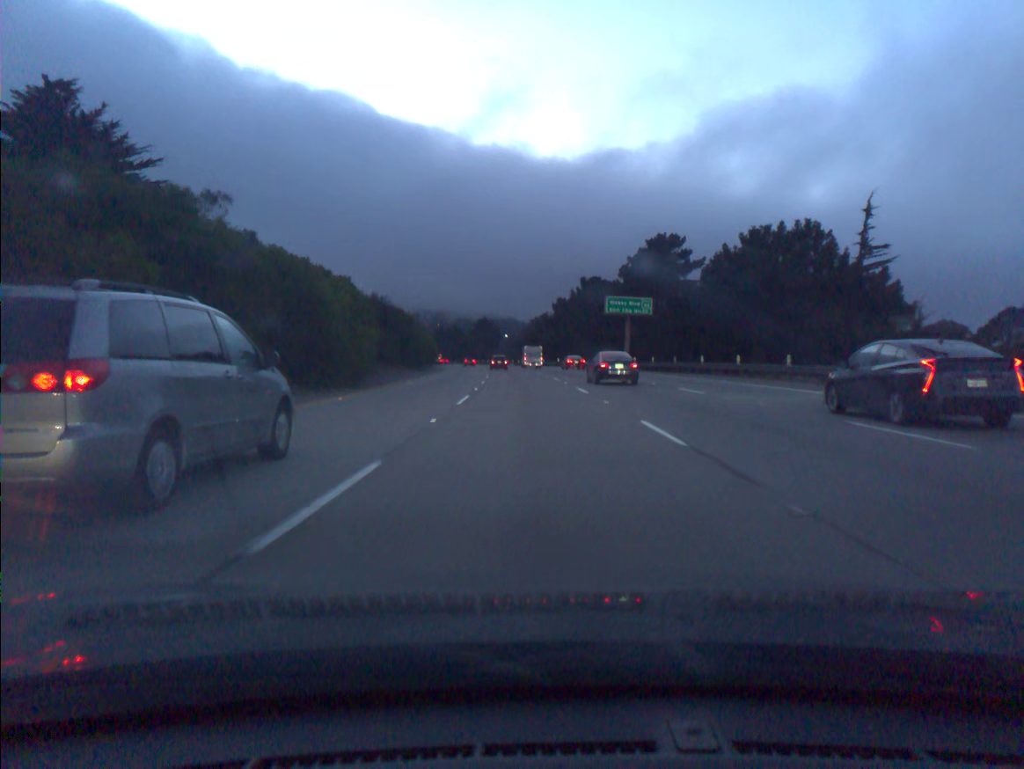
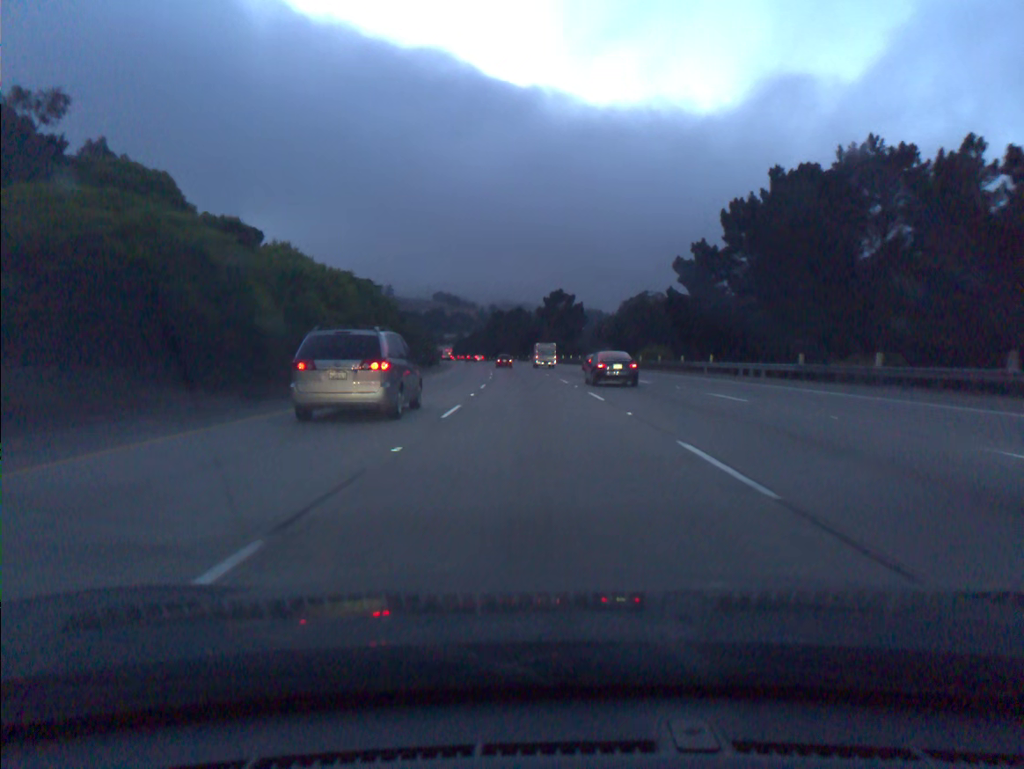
(-4.8, +91.2) m; -6°
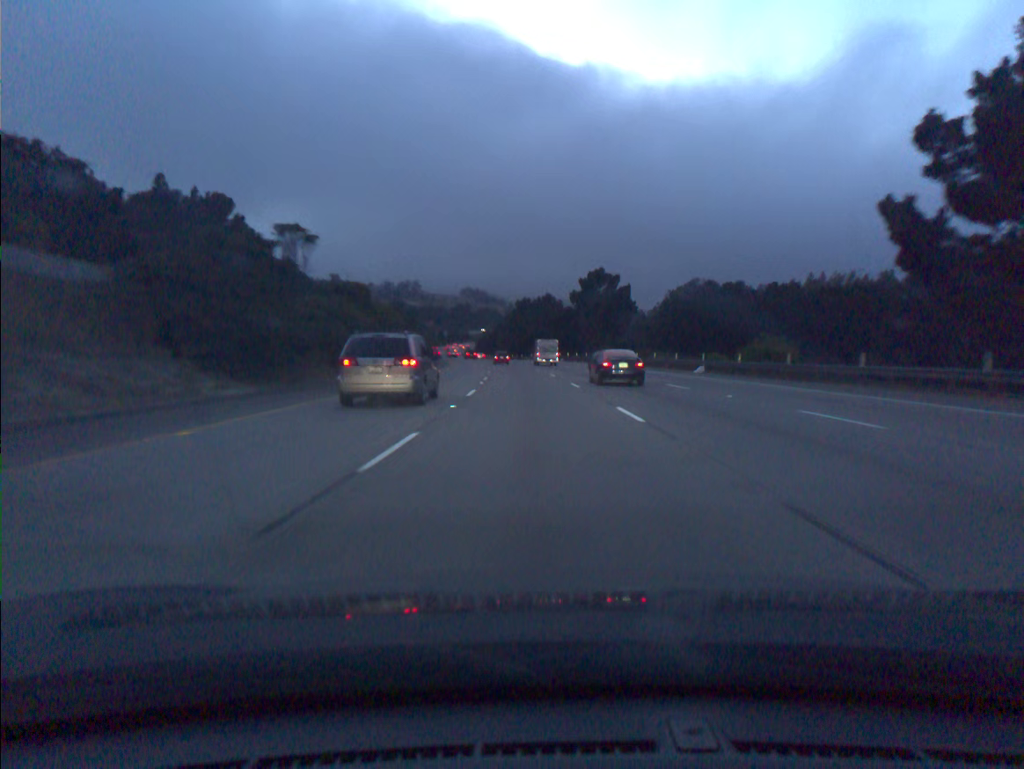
(-0.7, +36.5) m; -2°
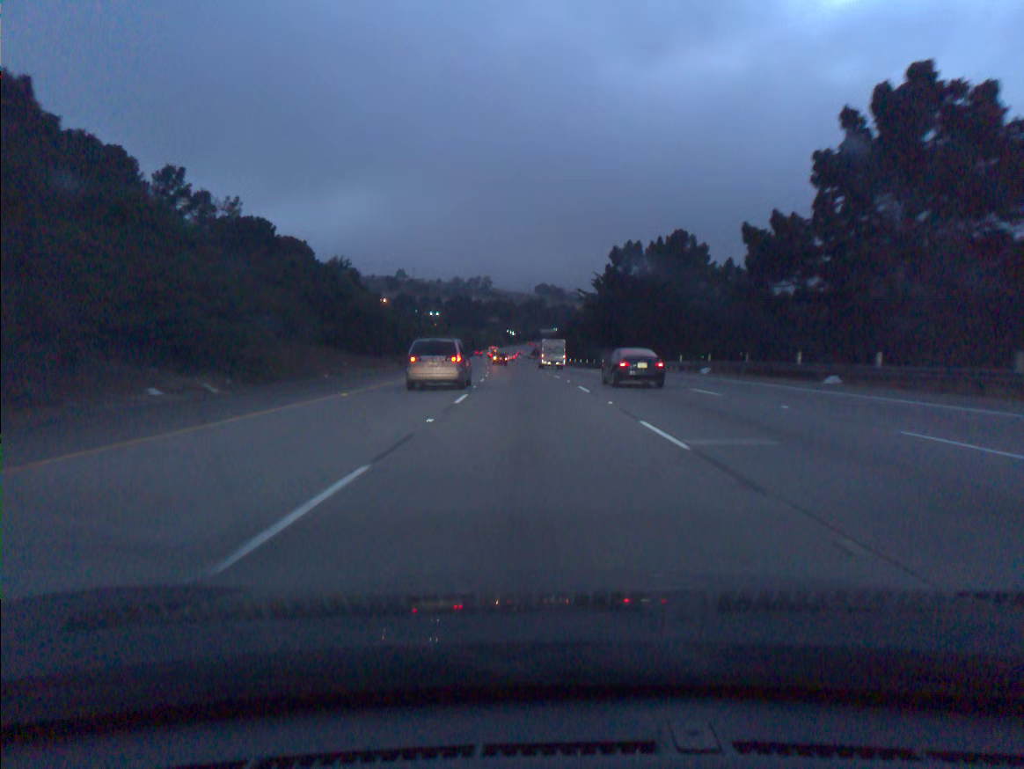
(-4.6, +91.5) m; -6°
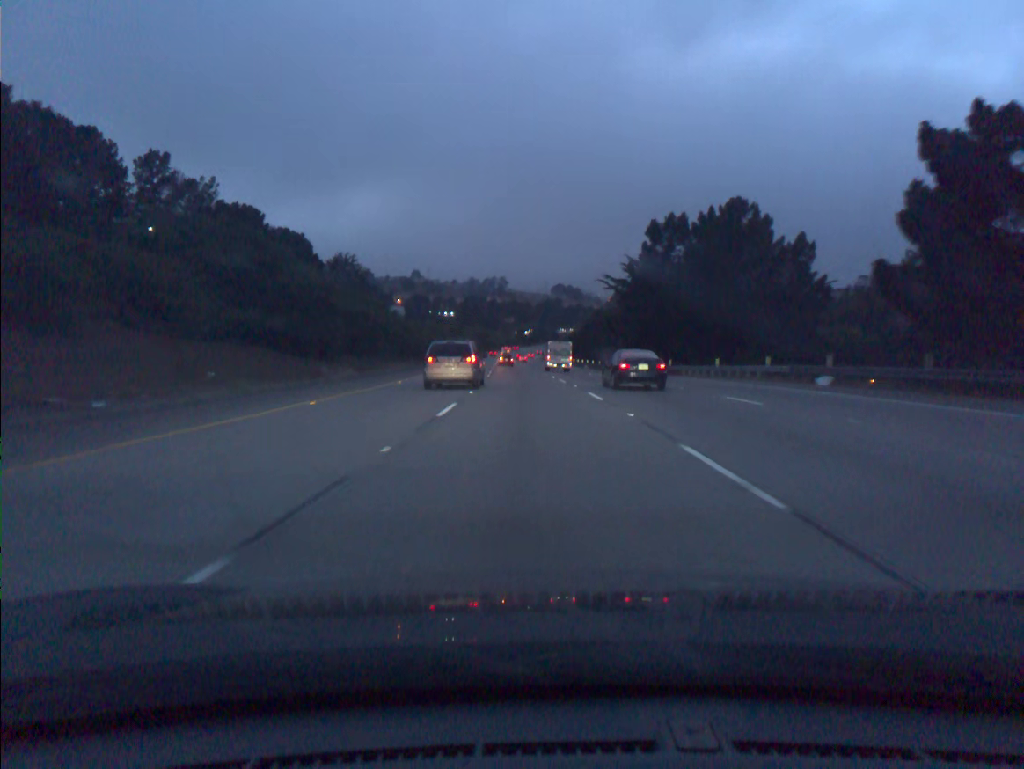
(-0.2, +18.3) m; -1°
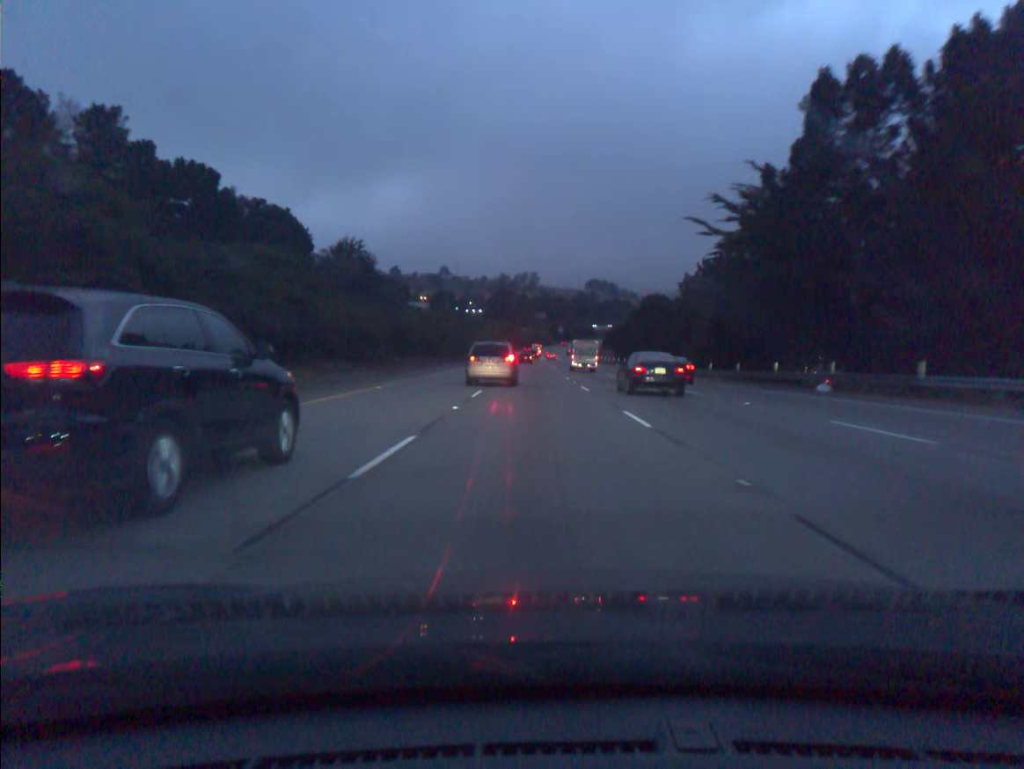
(-0.8, +36.7) m; -2°
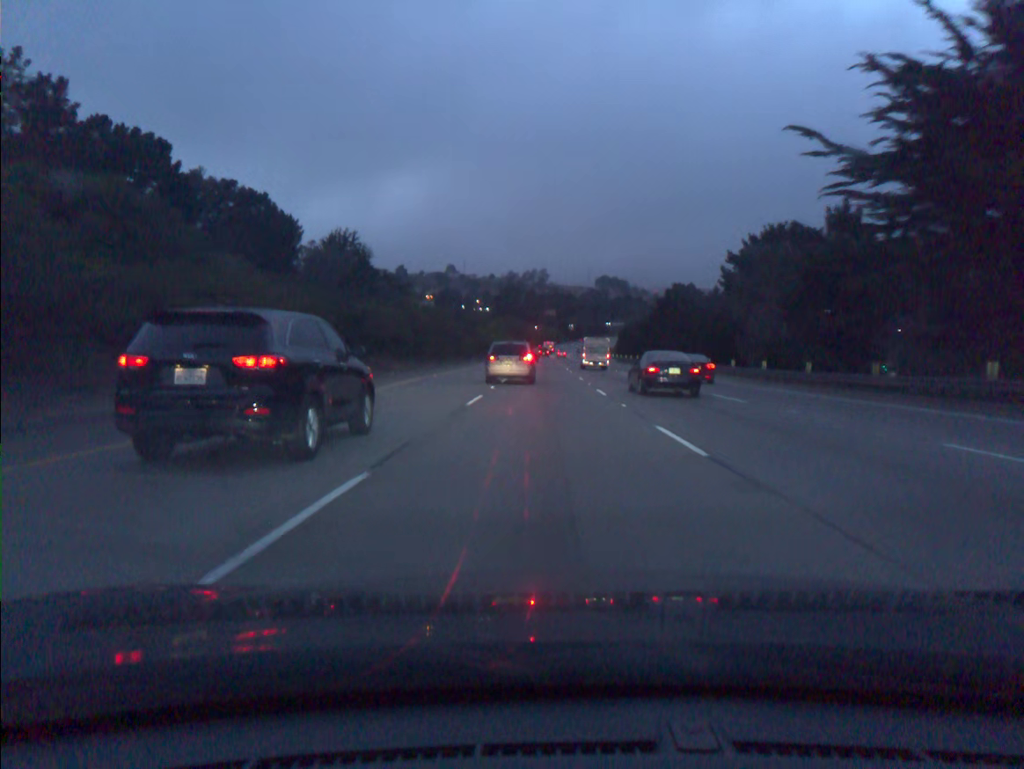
(-0.1, +18.4) m; -1°
